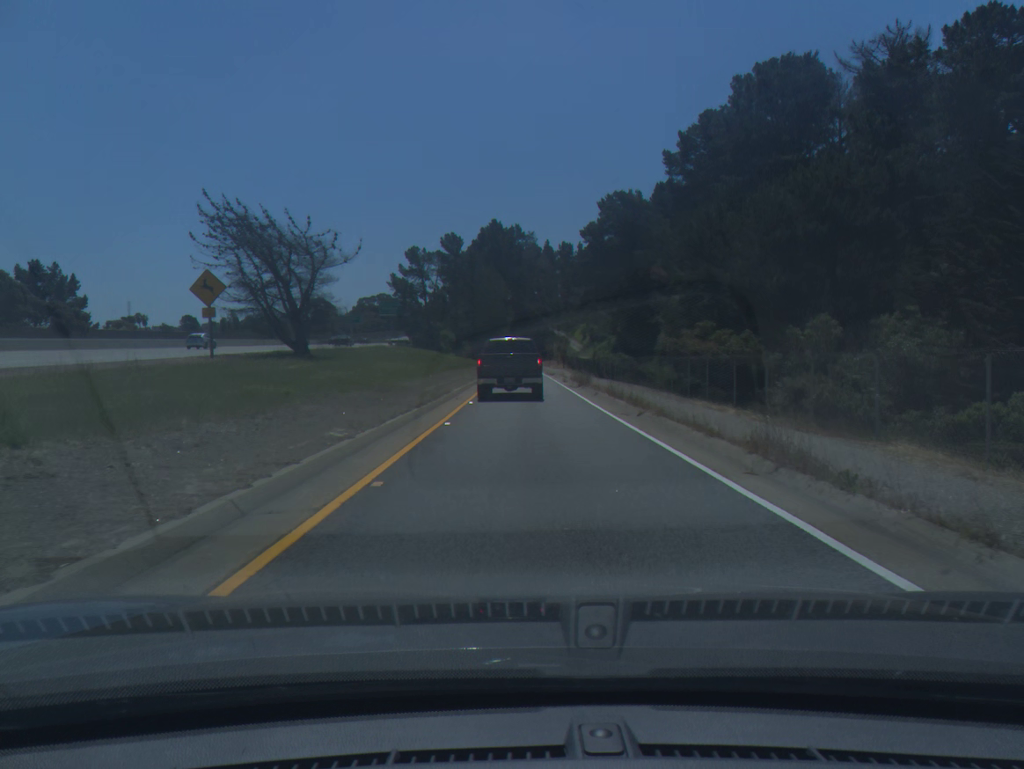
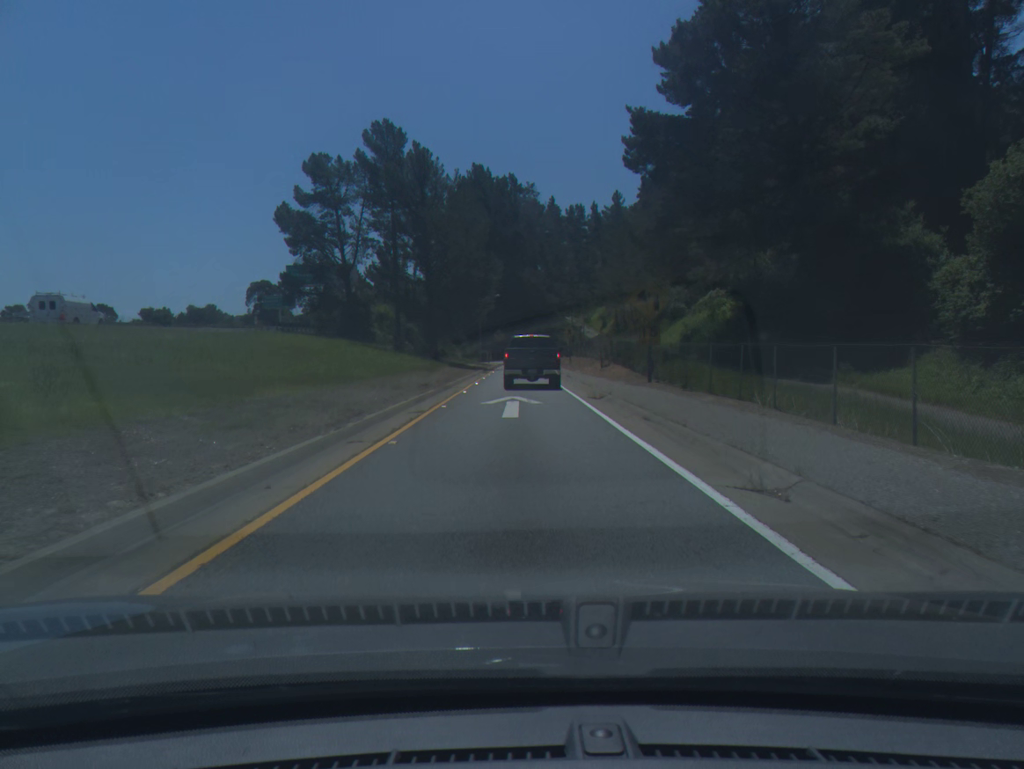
(+0.5, +63.2) m; 0°
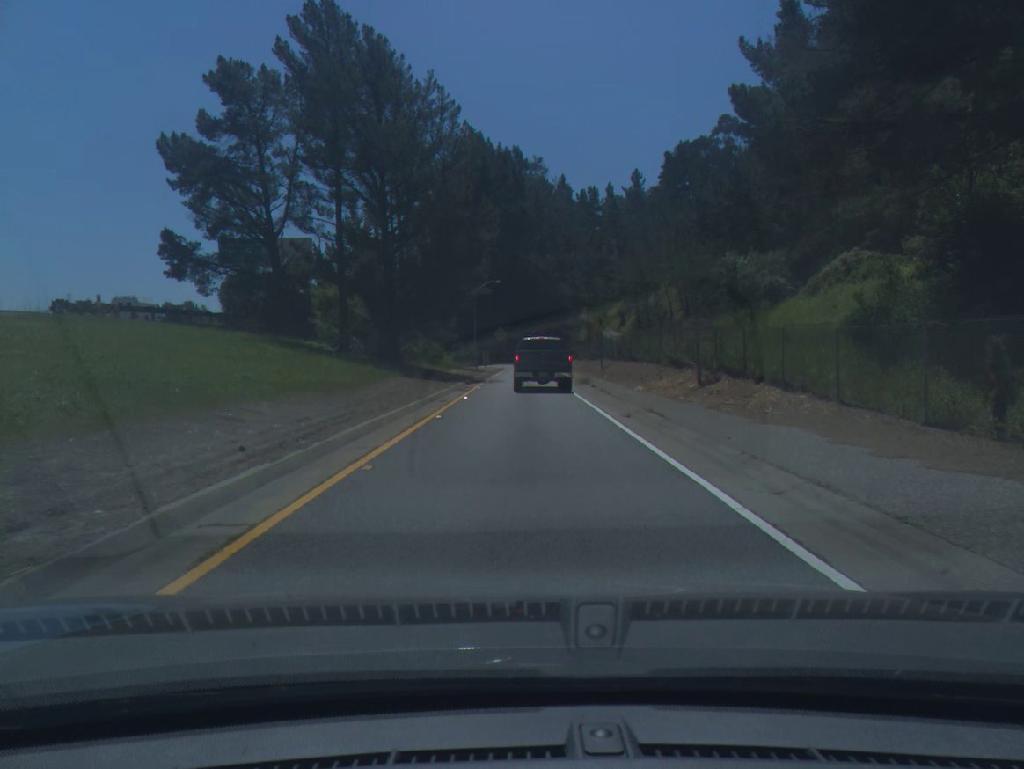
(-0.1, +24.4) m; 0°
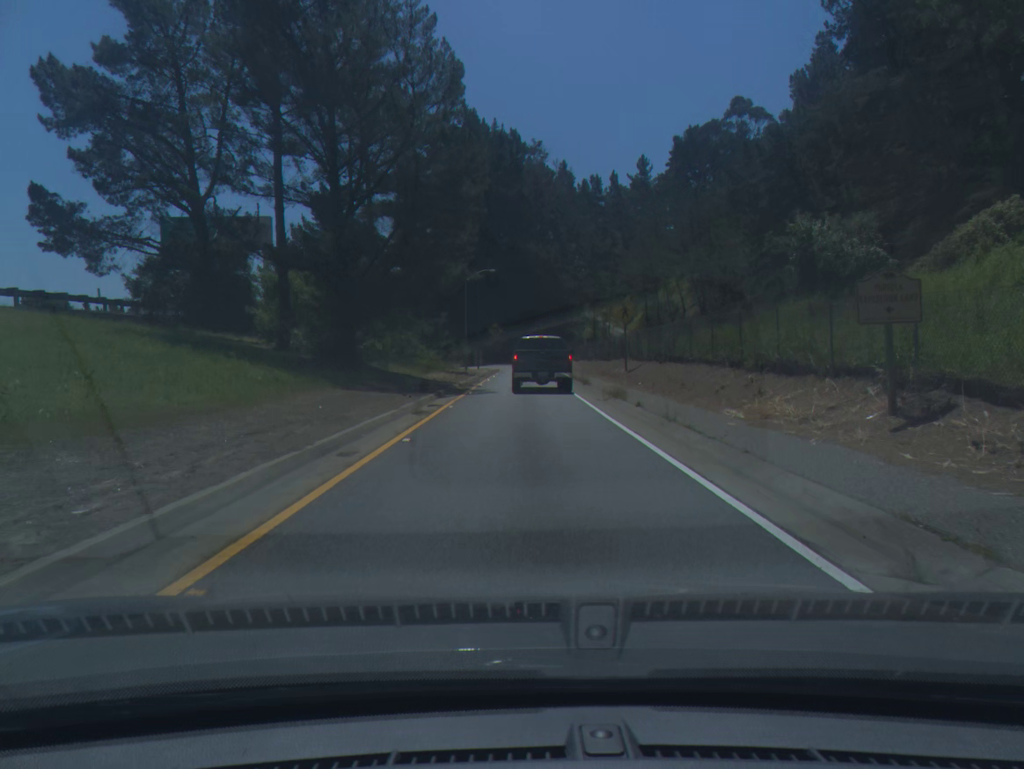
(0.0, +11.9) m; 0°
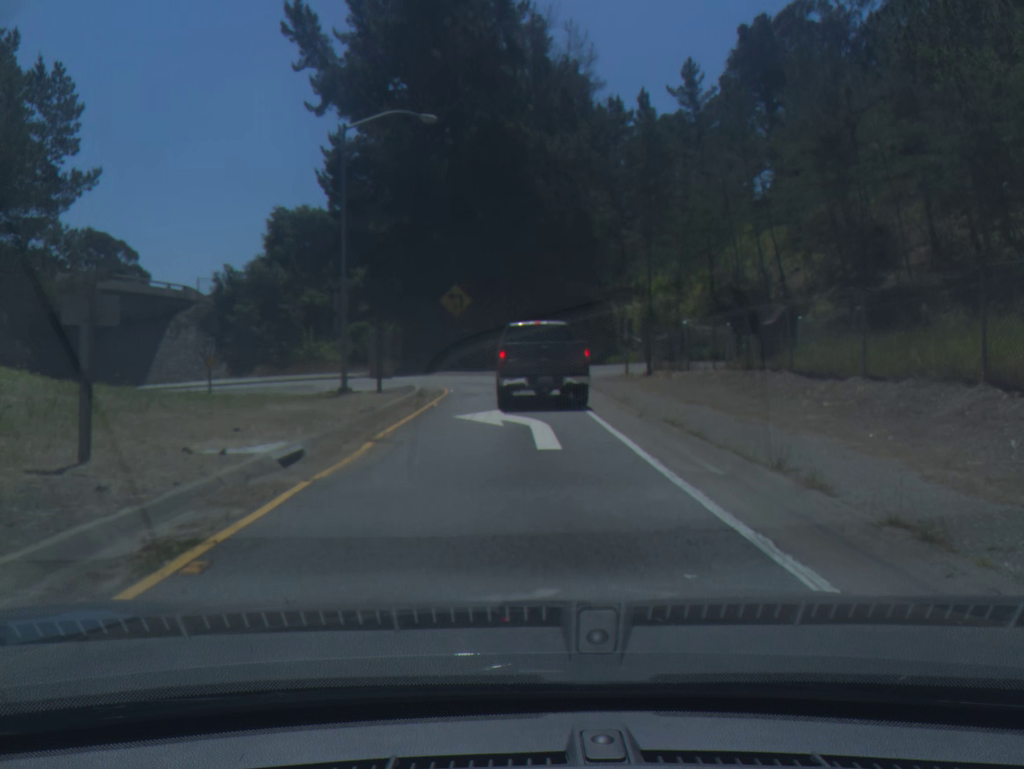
(+0.2, +51.4) m; +1°
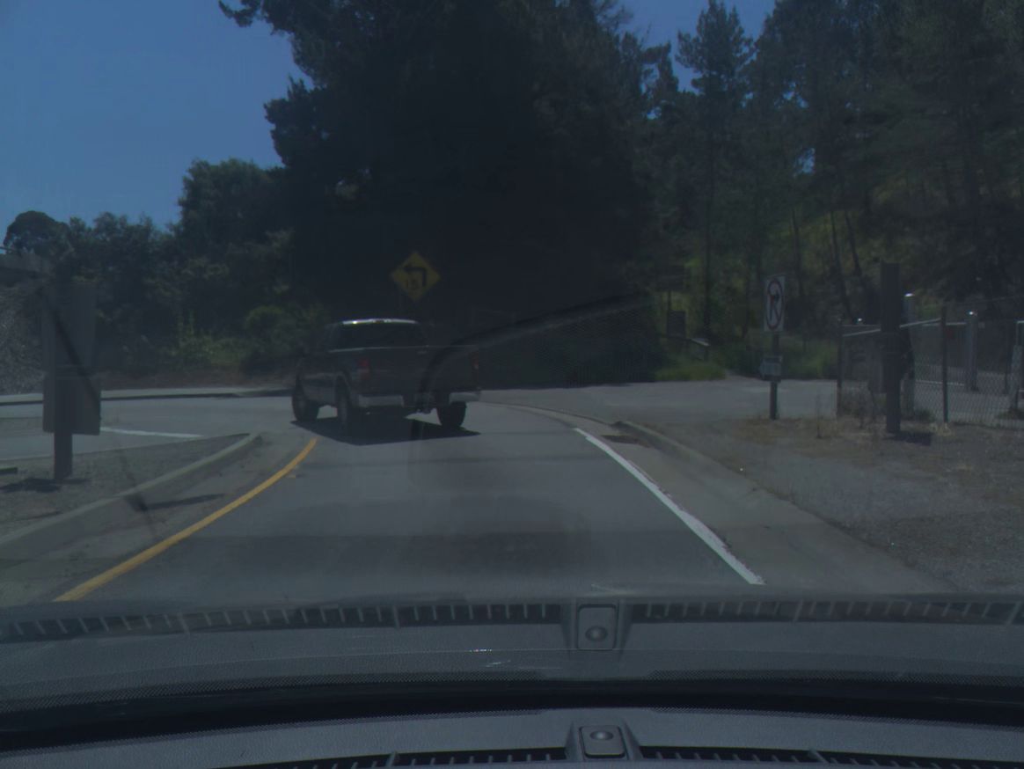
(+0.2, +18.6) m; +1°
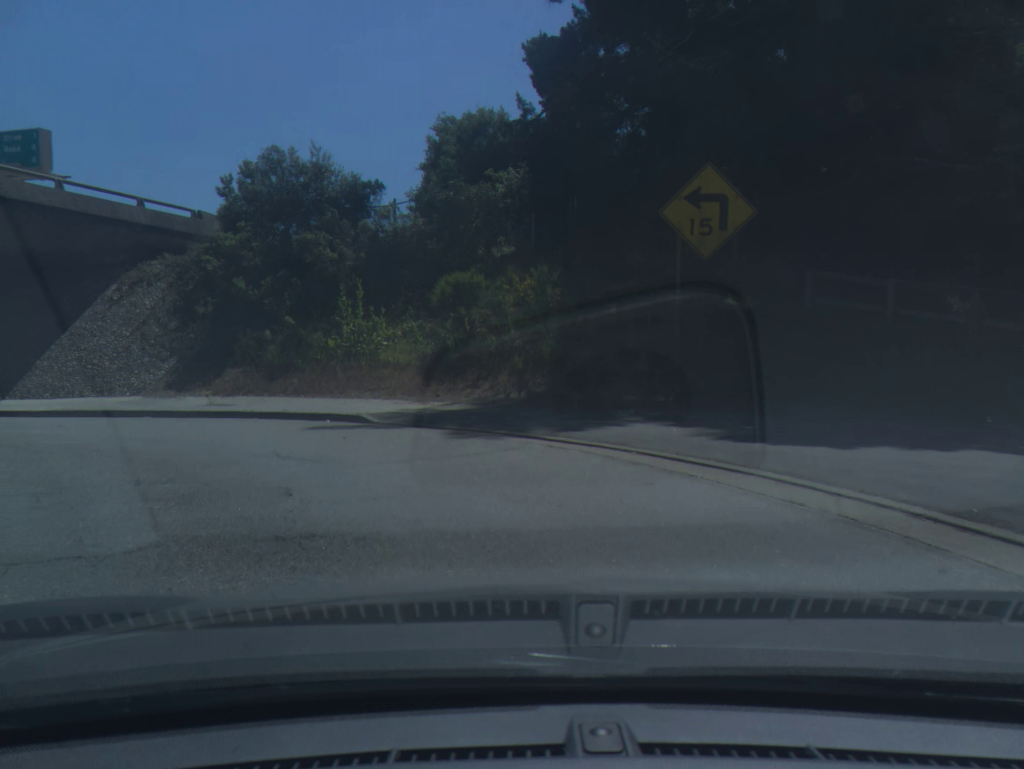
(-1.9, +14.6) m; -27°
